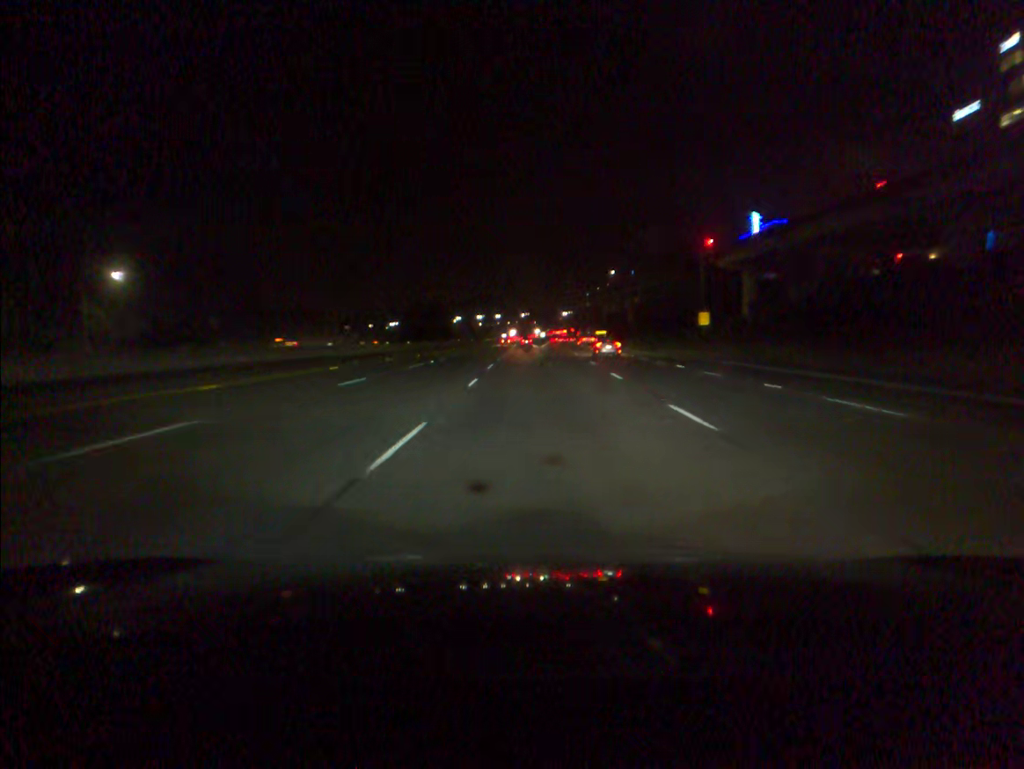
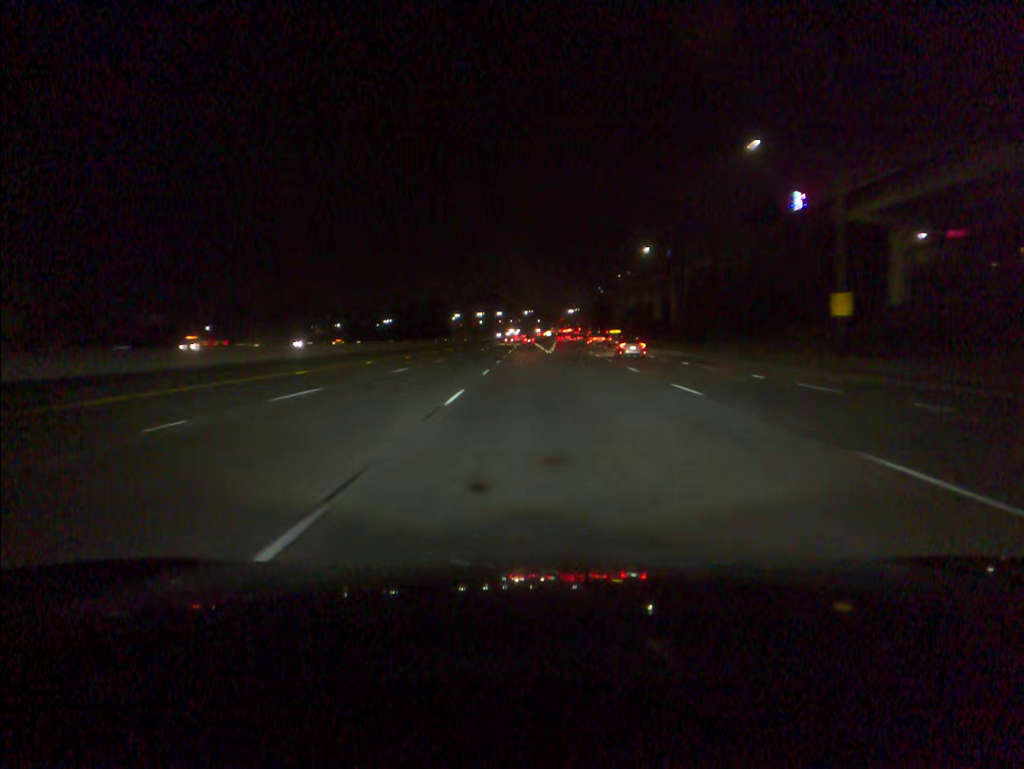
(-0.1, +35.3) m; 0°
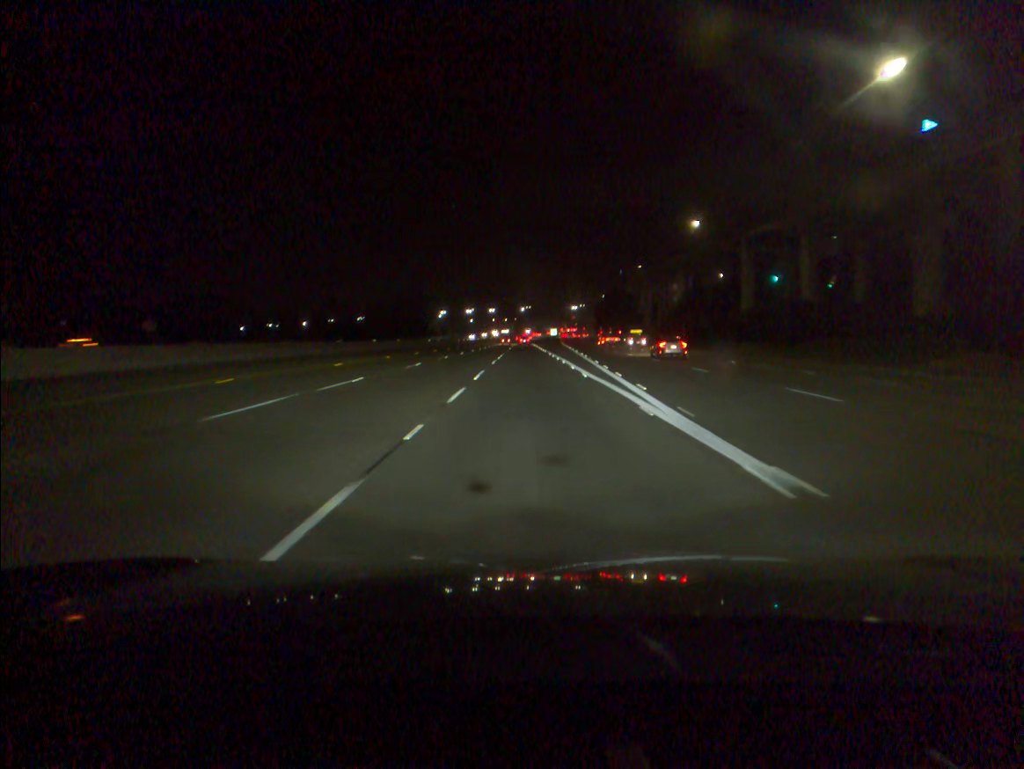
(0.0, +70.3) m; 0°
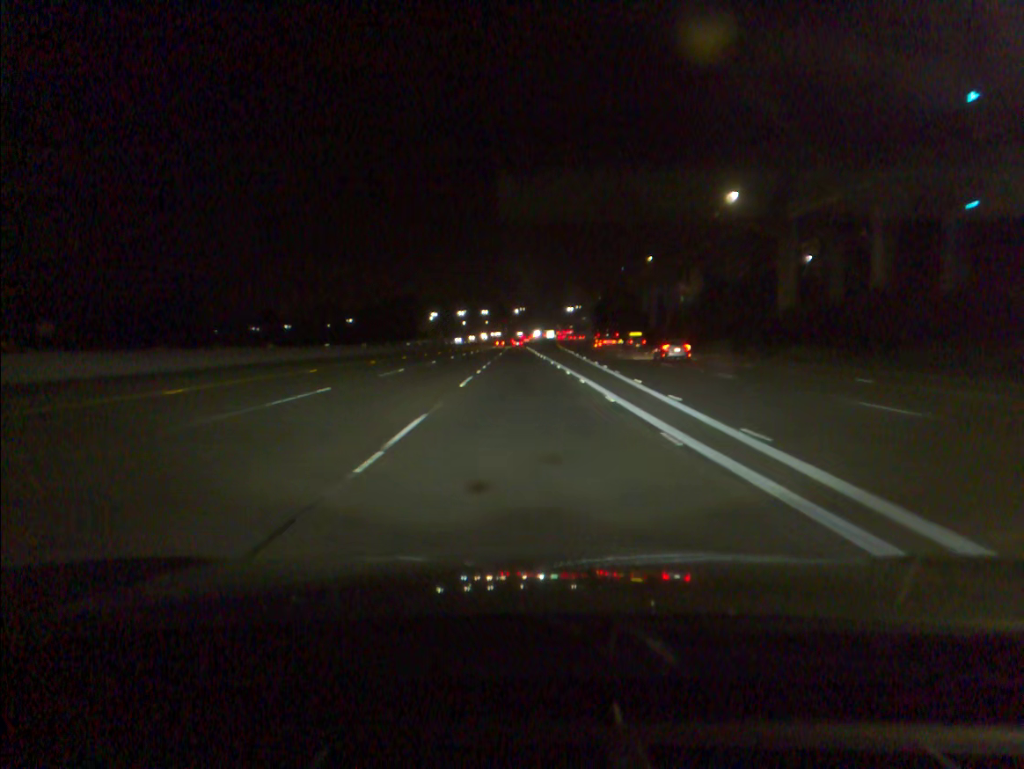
(+0.1, +17.5) m; 0°
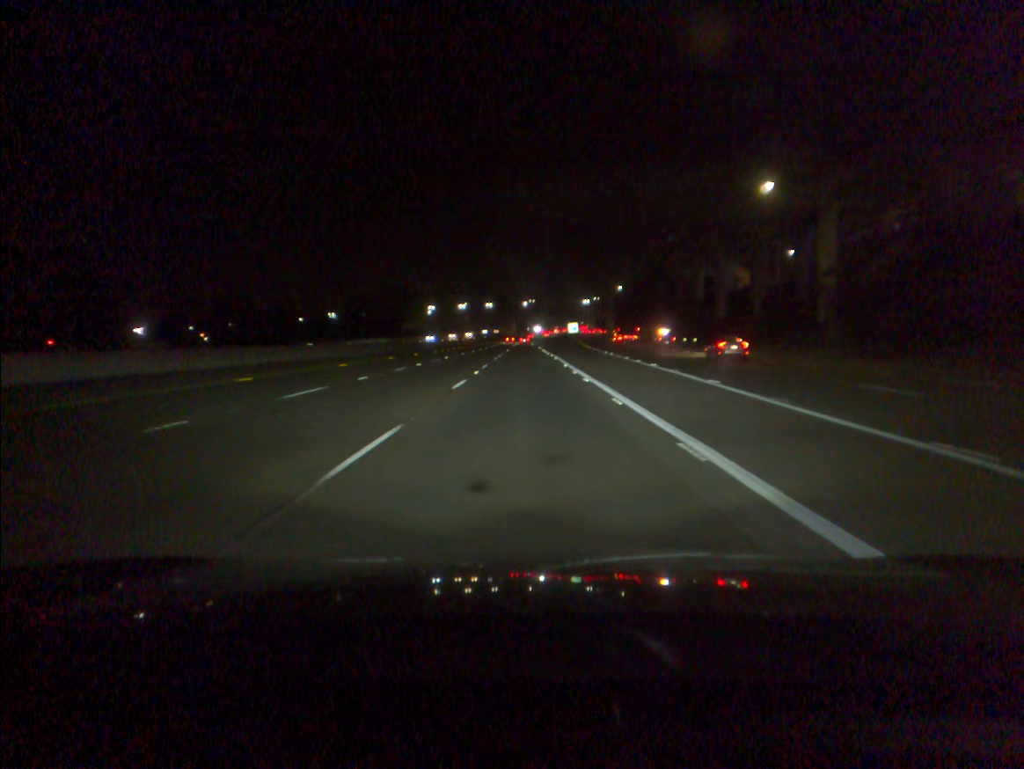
(-0.3, +52.7) m; -1°
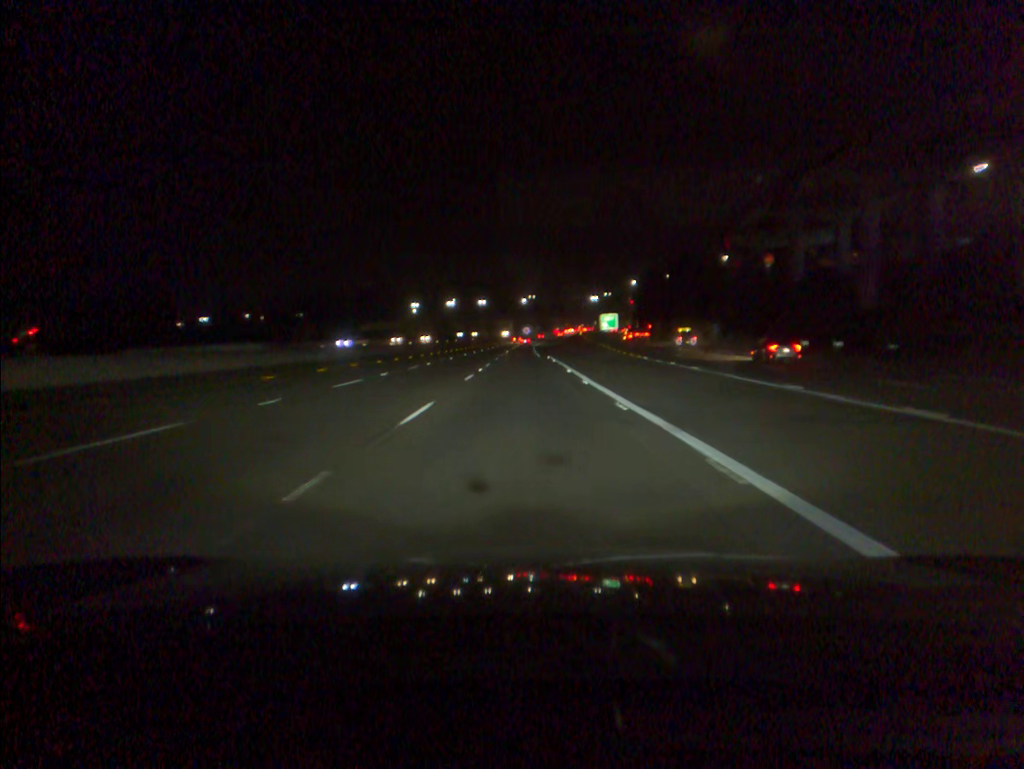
(+0.1, +53.0) m; 0°
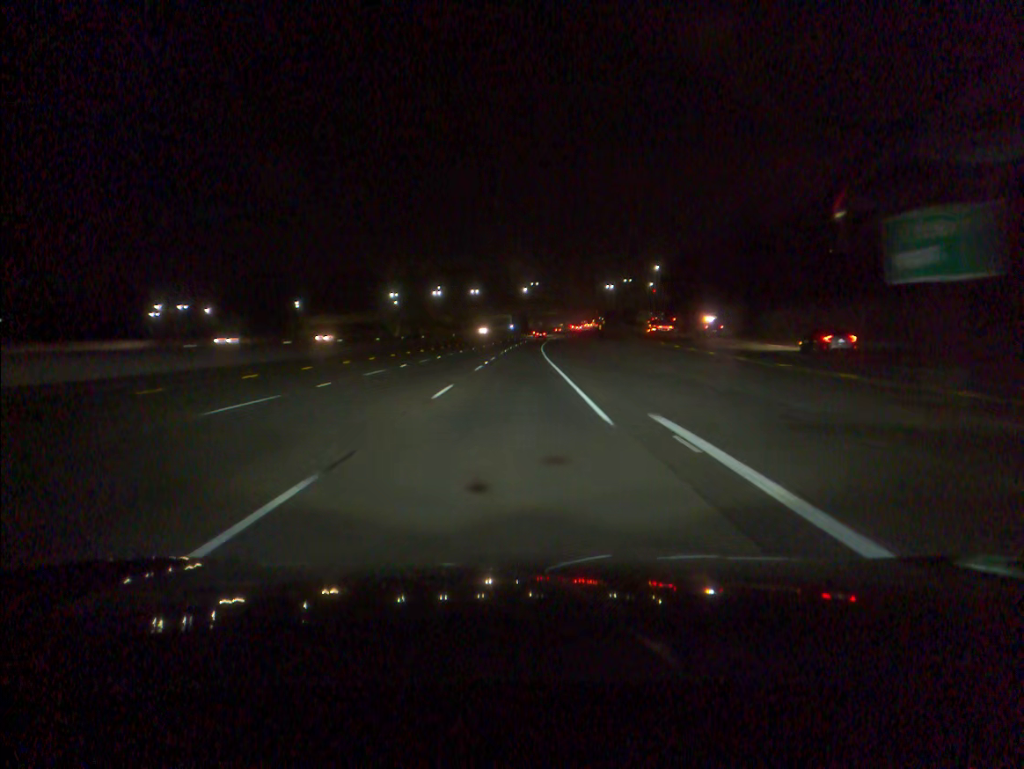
(-0.1, +53.2) m; 0°
